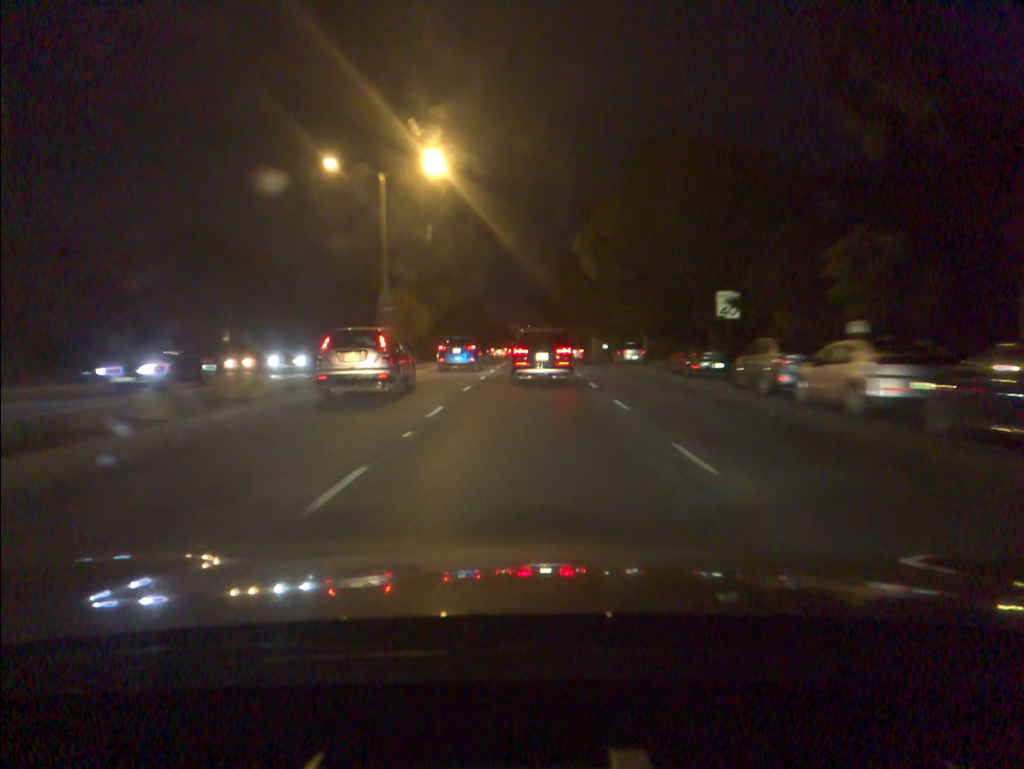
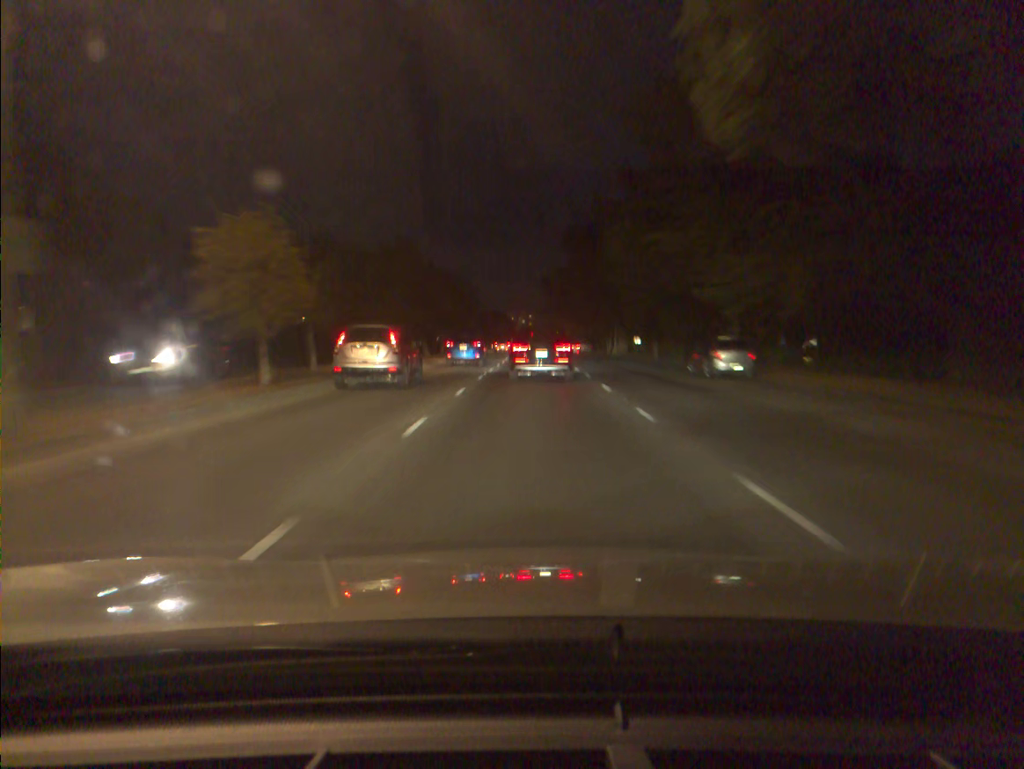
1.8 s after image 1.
(0.0, +24.7) m; 0°
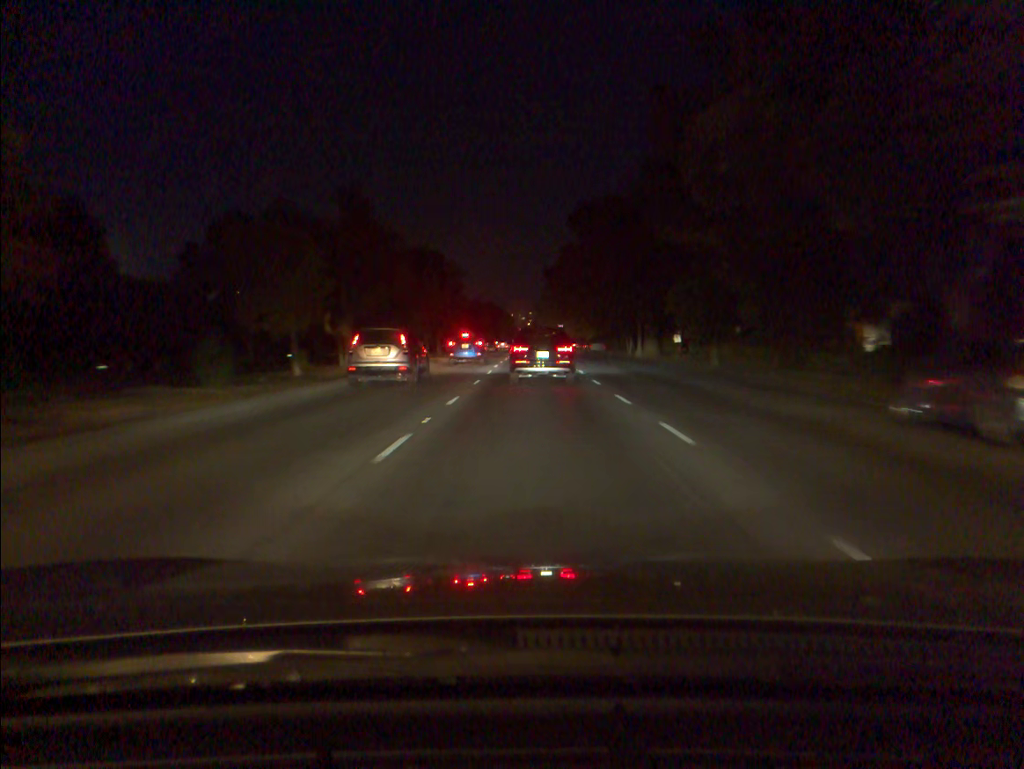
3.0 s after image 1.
(0.0, +17.0) m; 0°
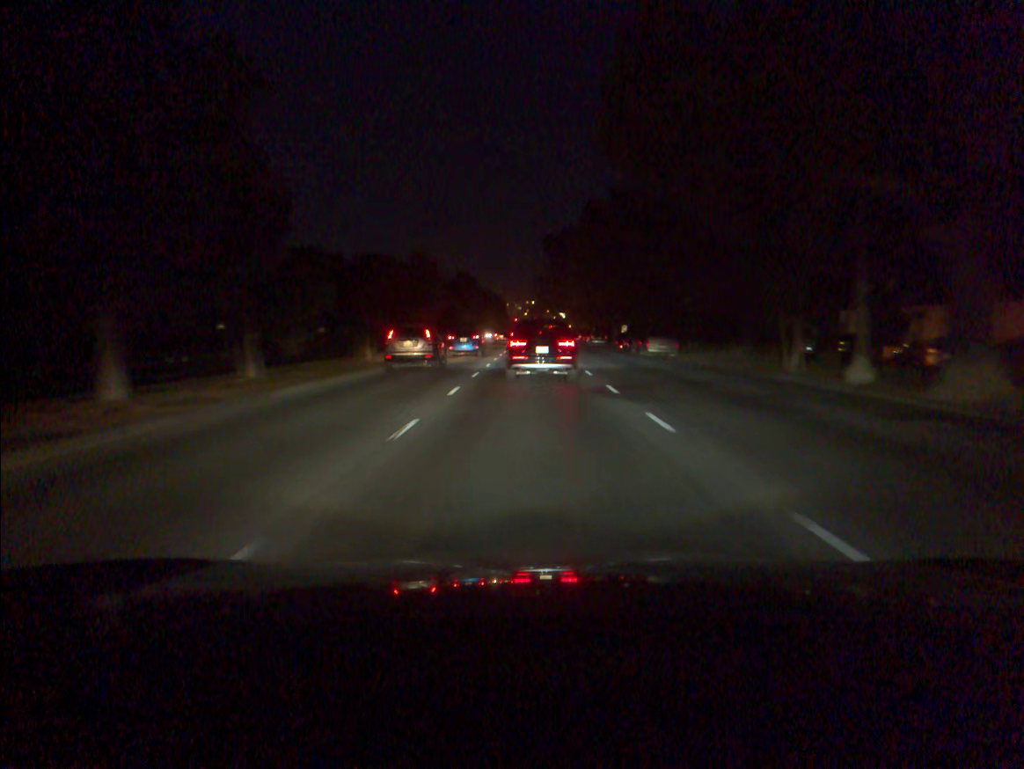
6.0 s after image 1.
(+0.1, +41.9) m; 0°
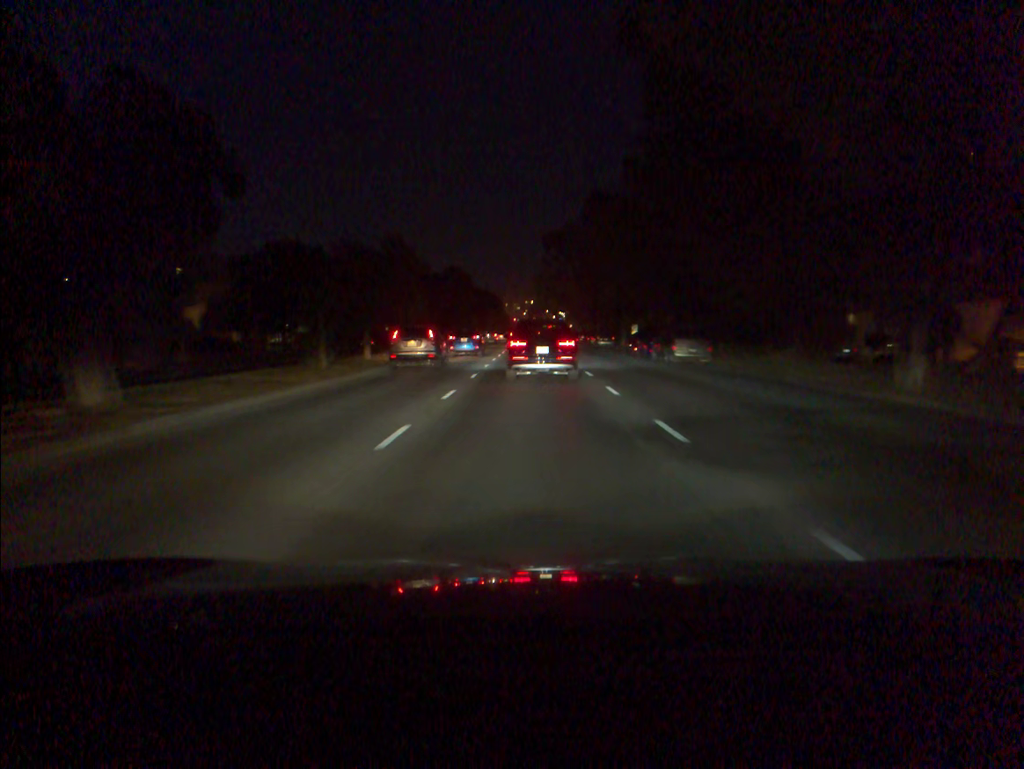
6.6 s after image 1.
(0.0, +7.9) m; 0°
